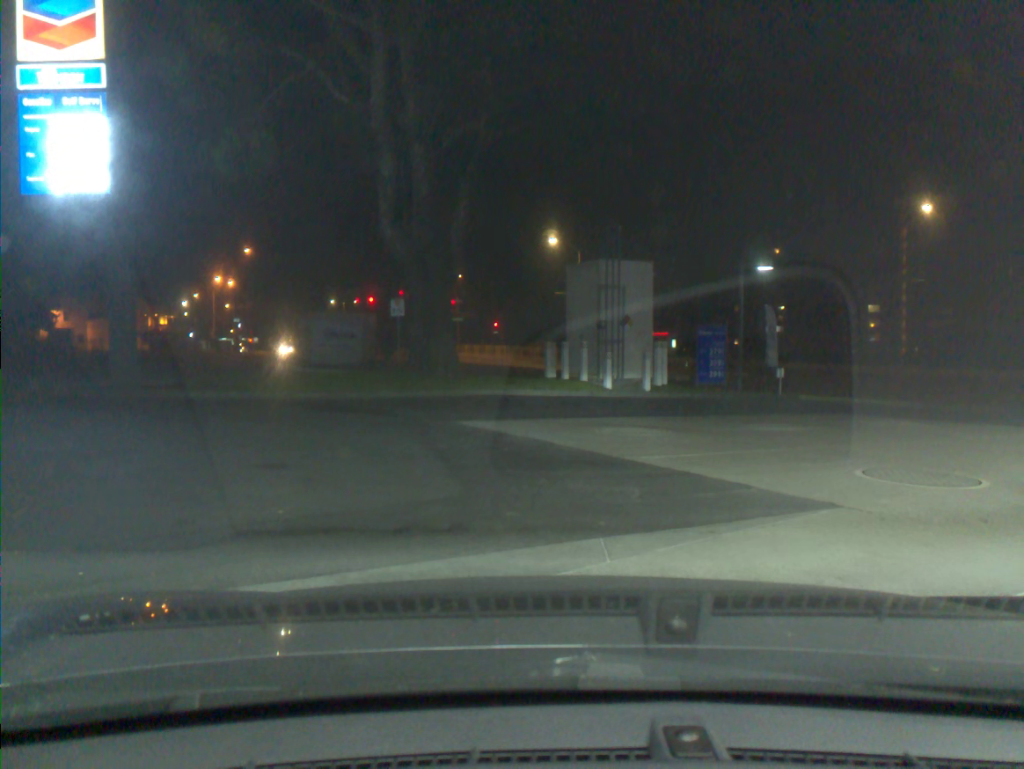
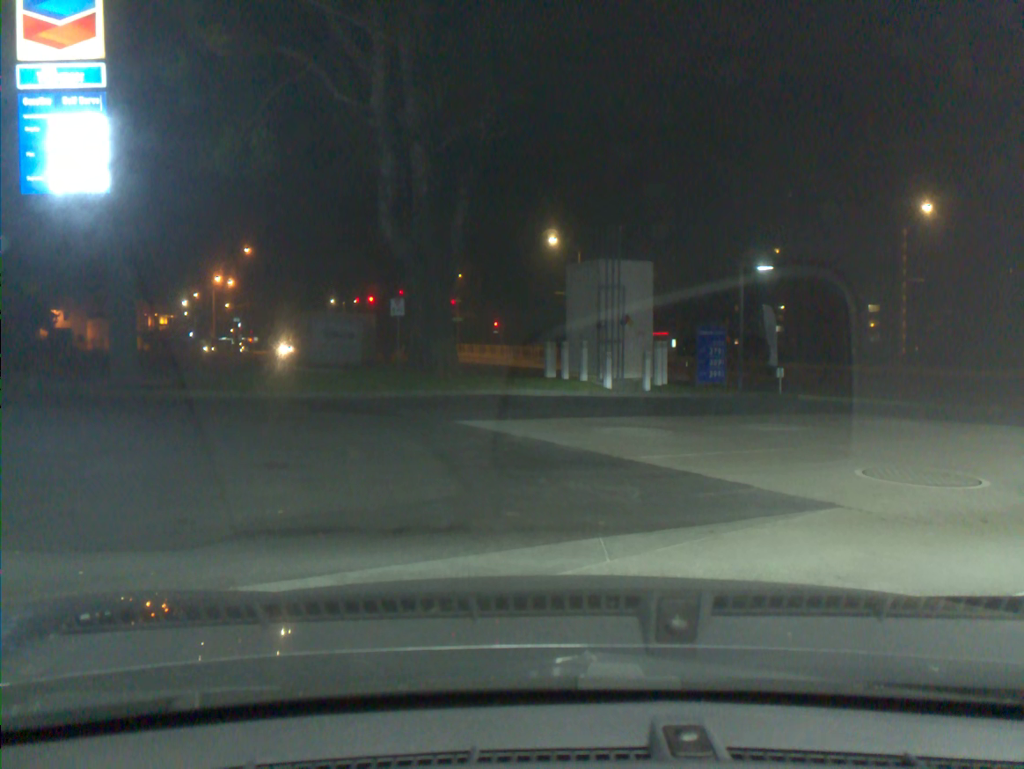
(-0.1, 0.0) m; +1°
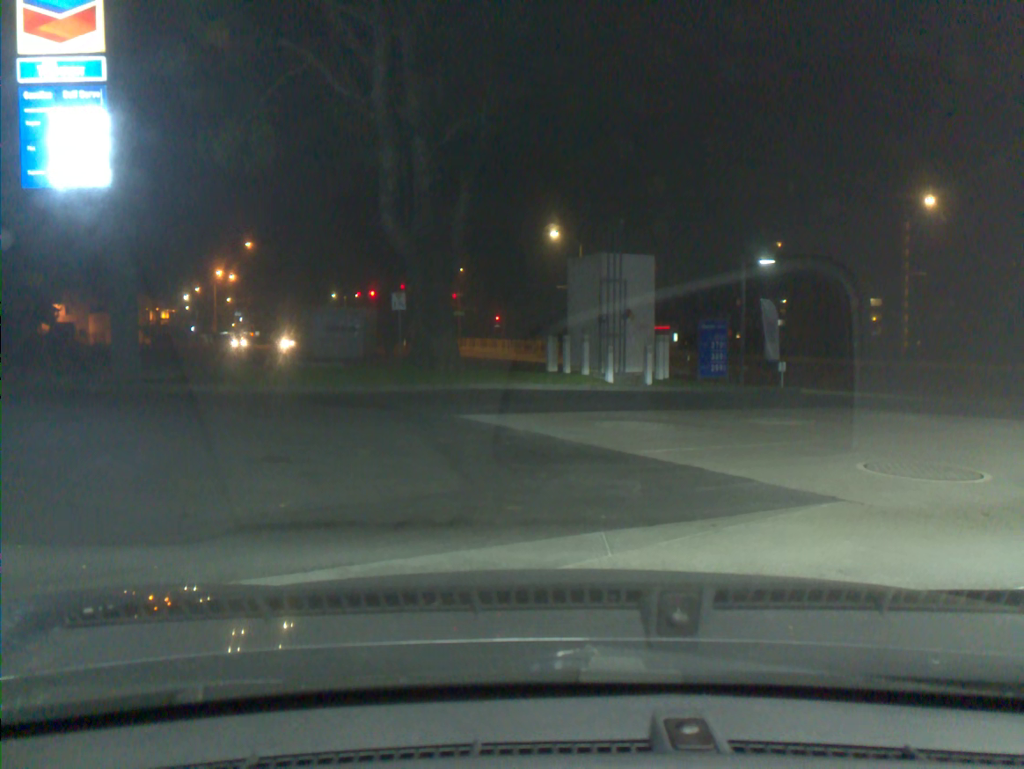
(-0.1, +0.1) m; +1°
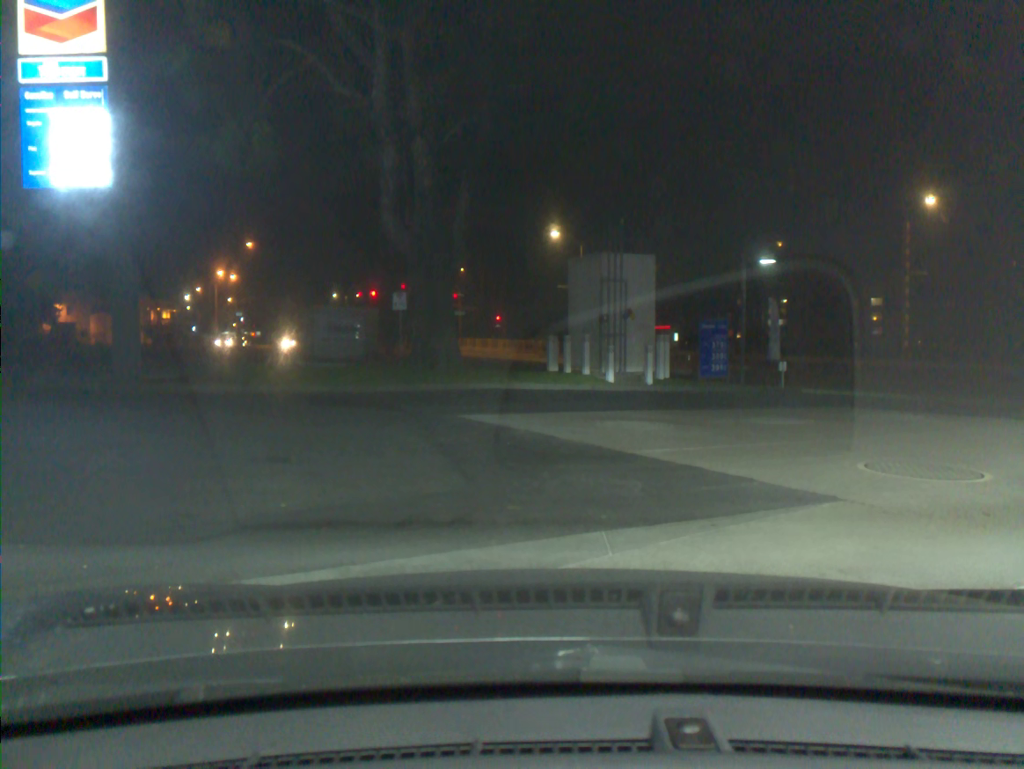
(-0.1, 0.0) m; +1°
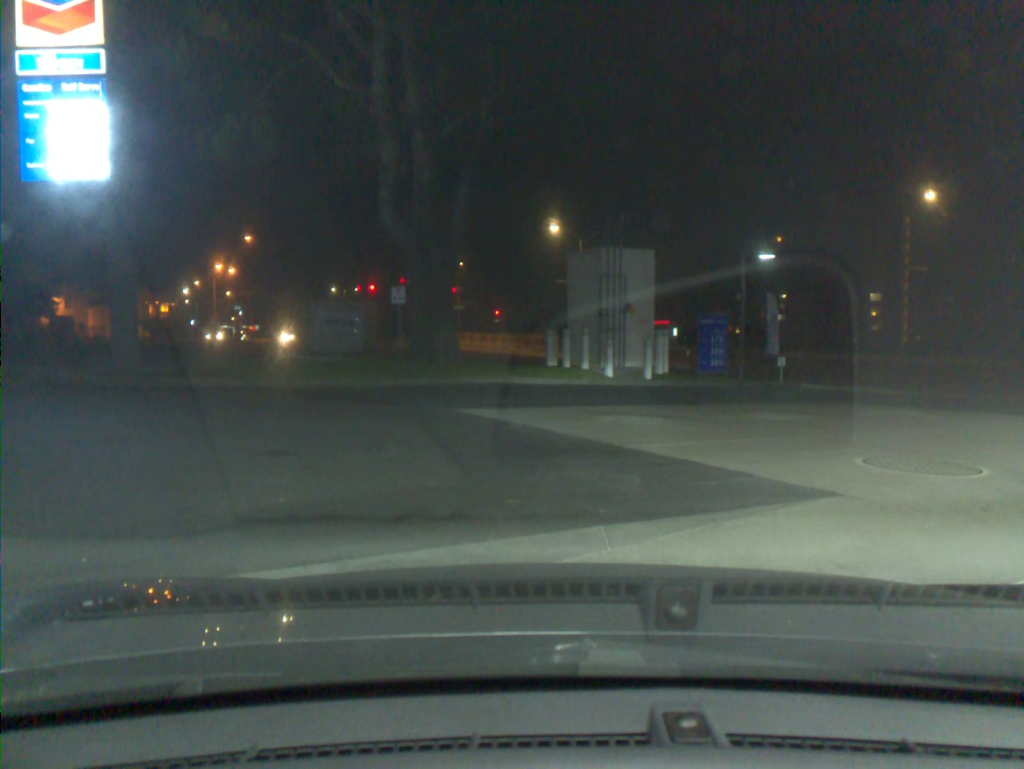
(0.0, 0.0) m; 0°
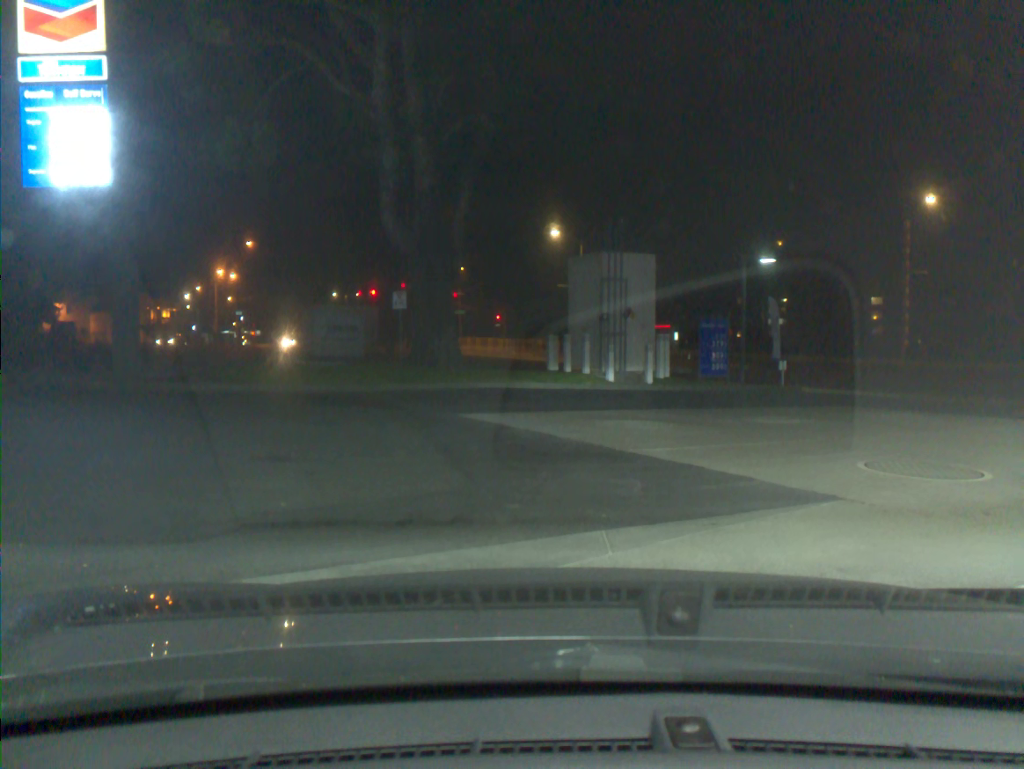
(-0.1, 0.0) m; +1°
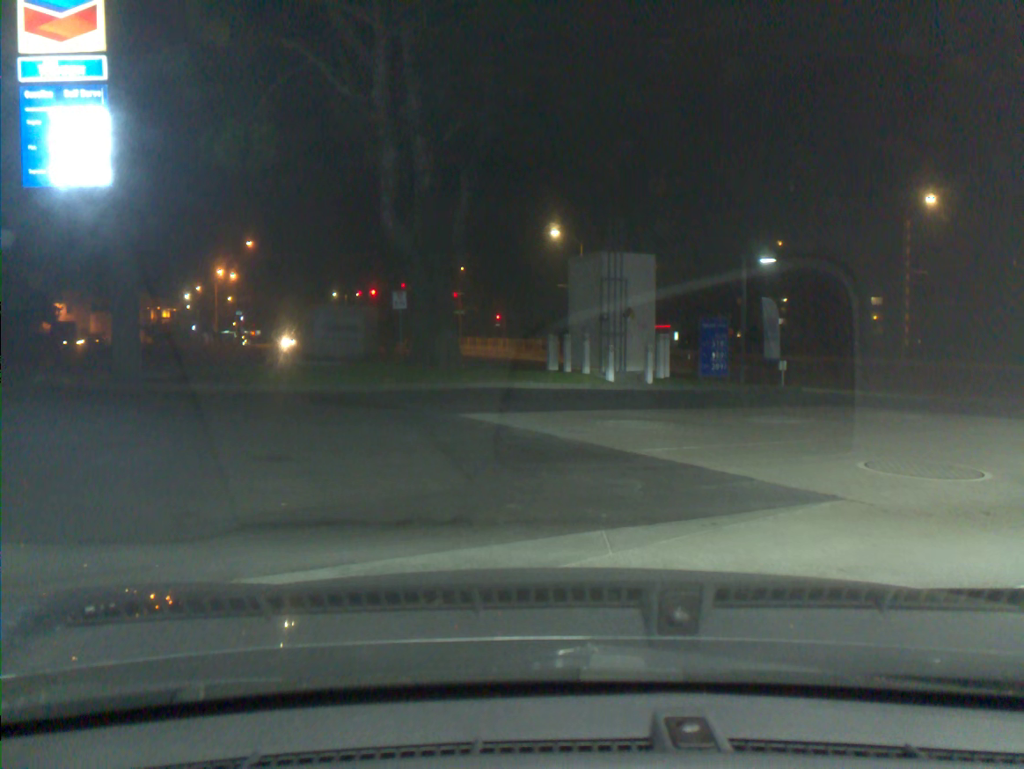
(-0.2, -0.1) m; +1°
